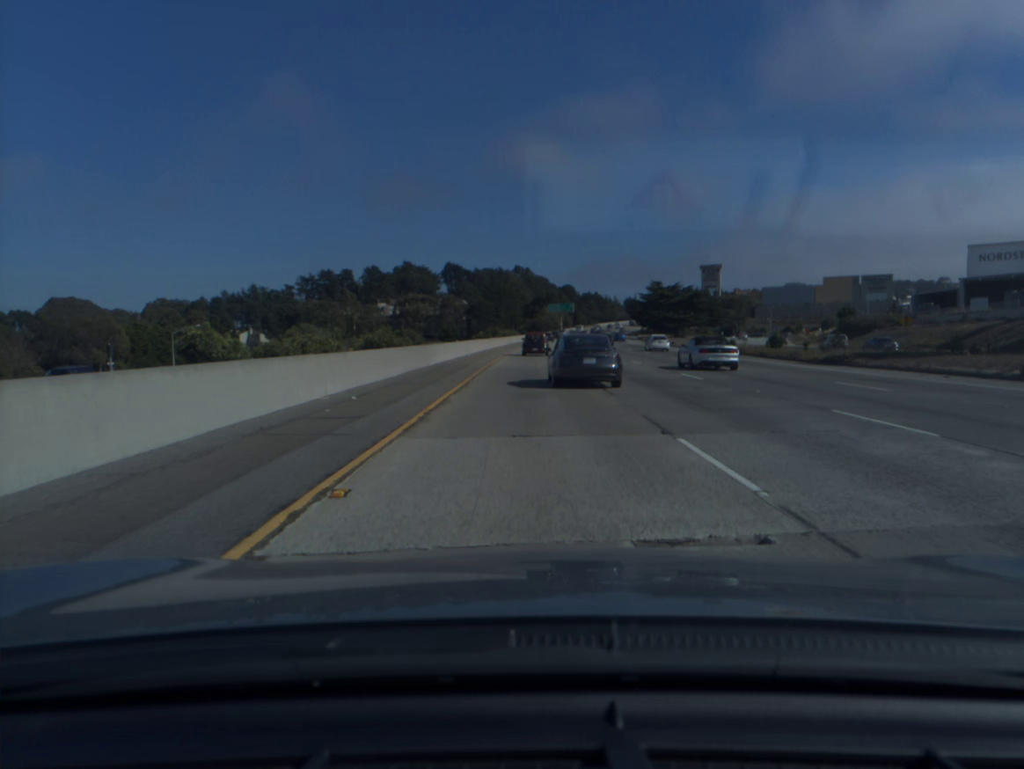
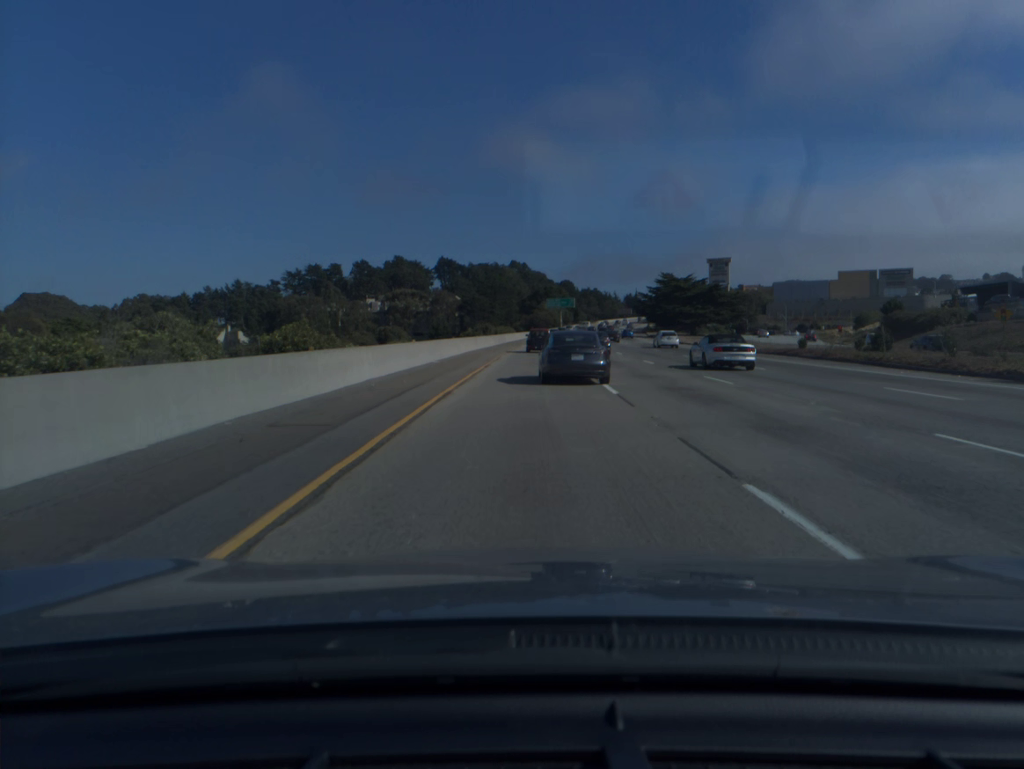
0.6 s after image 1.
(0.0, +18.2) m; 0°
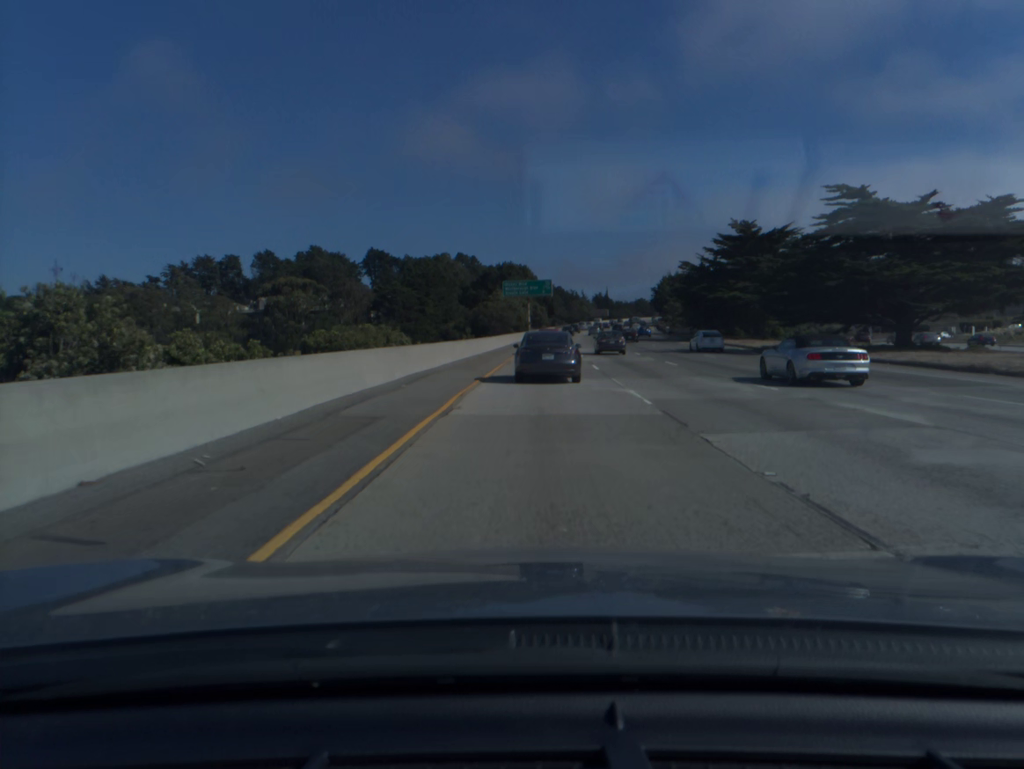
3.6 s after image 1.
(+1.8, +90.8) m; +3°
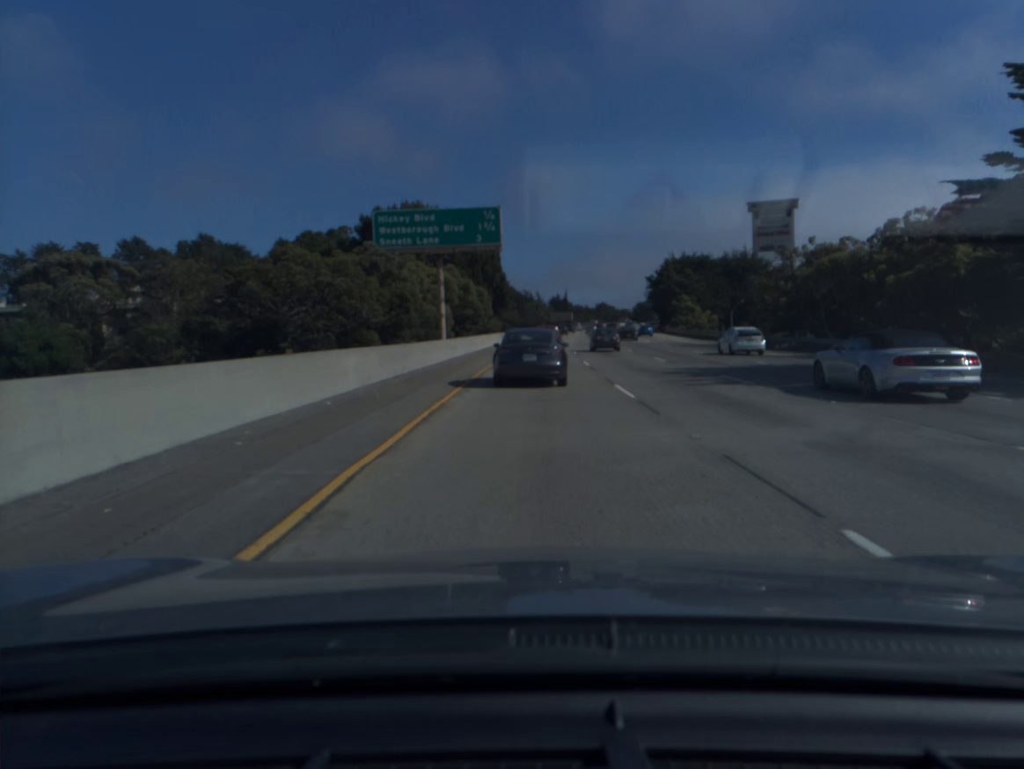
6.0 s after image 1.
(+2.5, +72.3) m; +4°
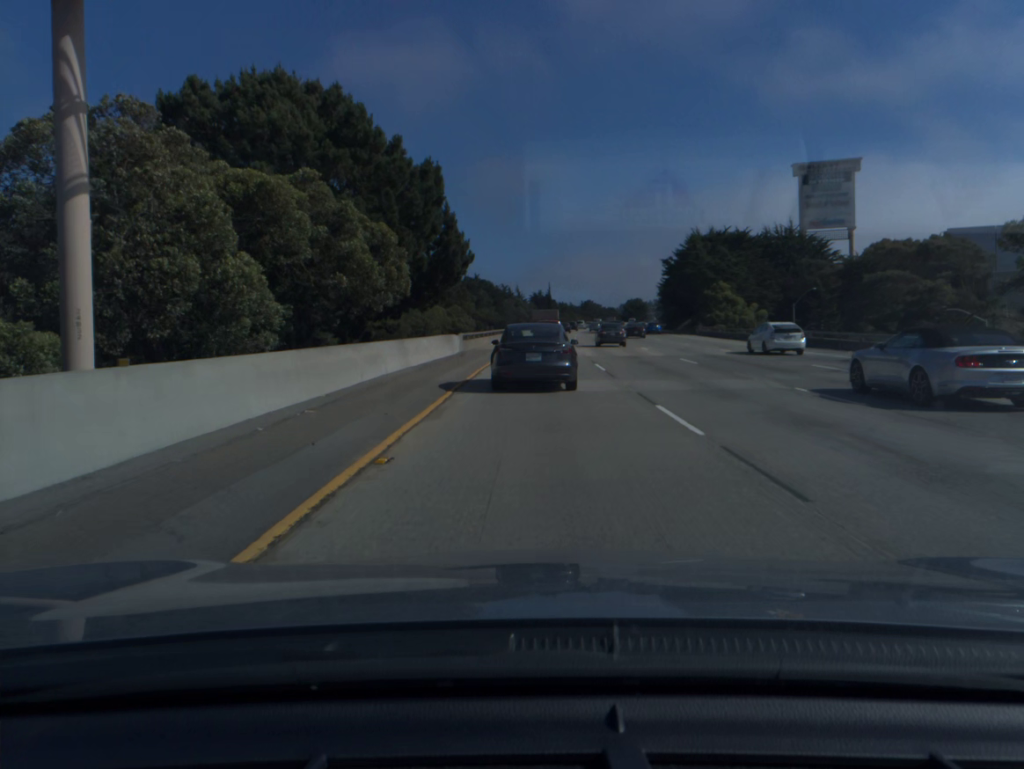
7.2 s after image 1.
(+0.4, +35.8) m; +1°
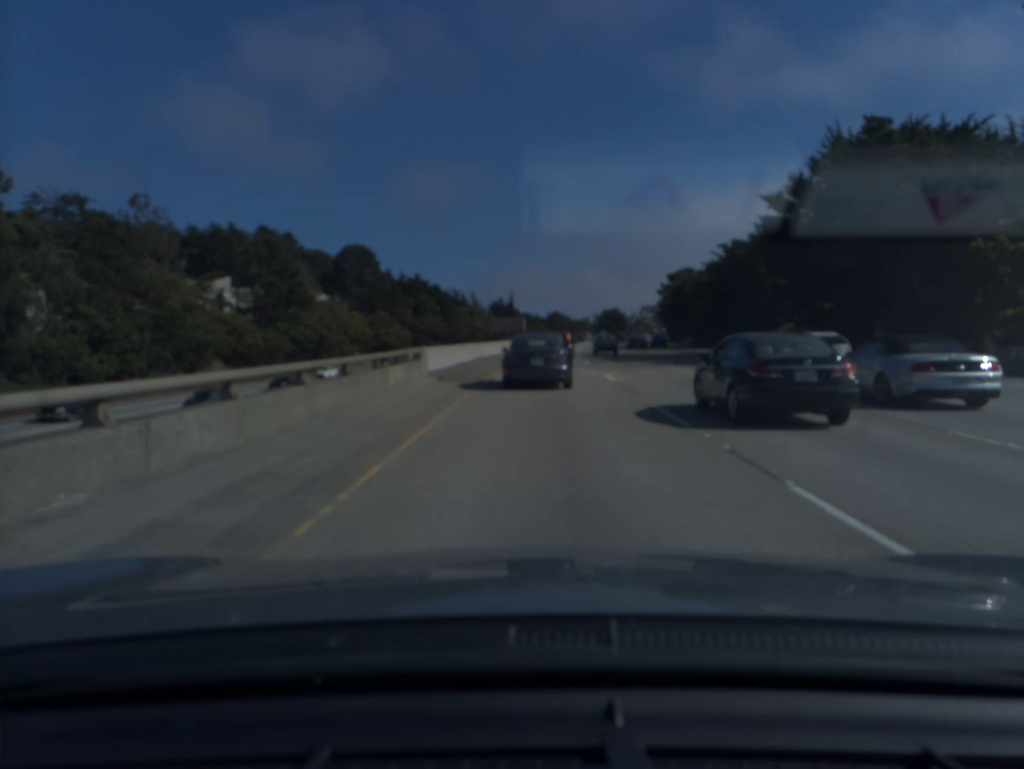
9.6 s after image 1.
(+1.8, +65.7) m; +3°
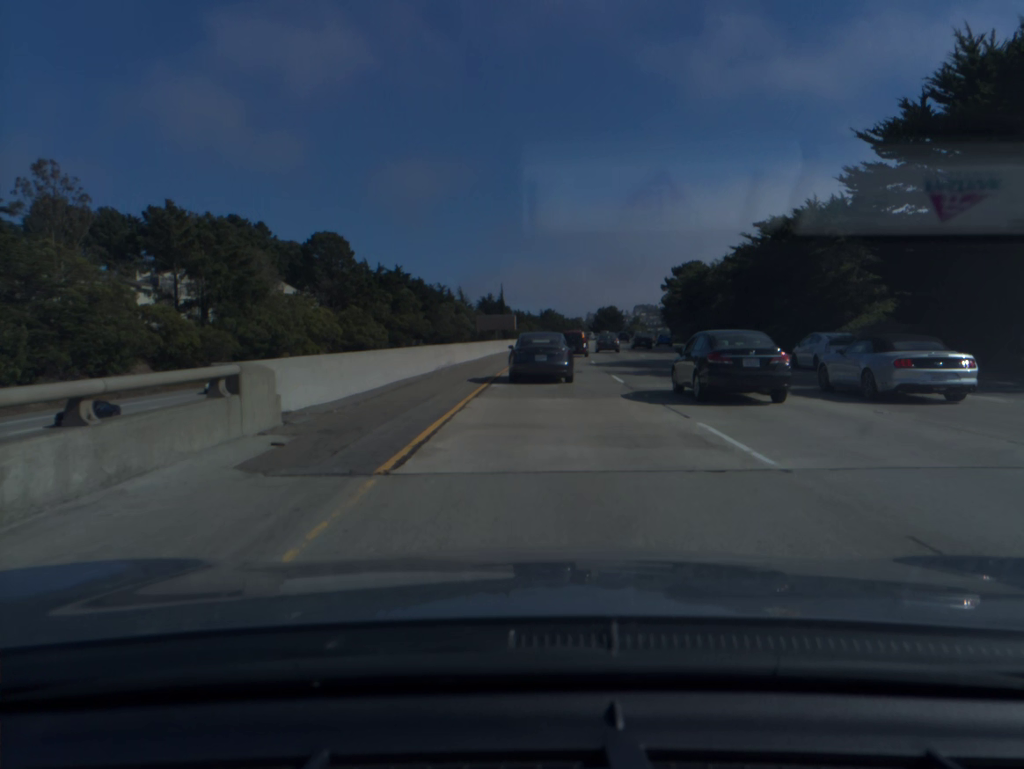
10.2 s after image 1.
(+0.1, +15.6) m; +1°
